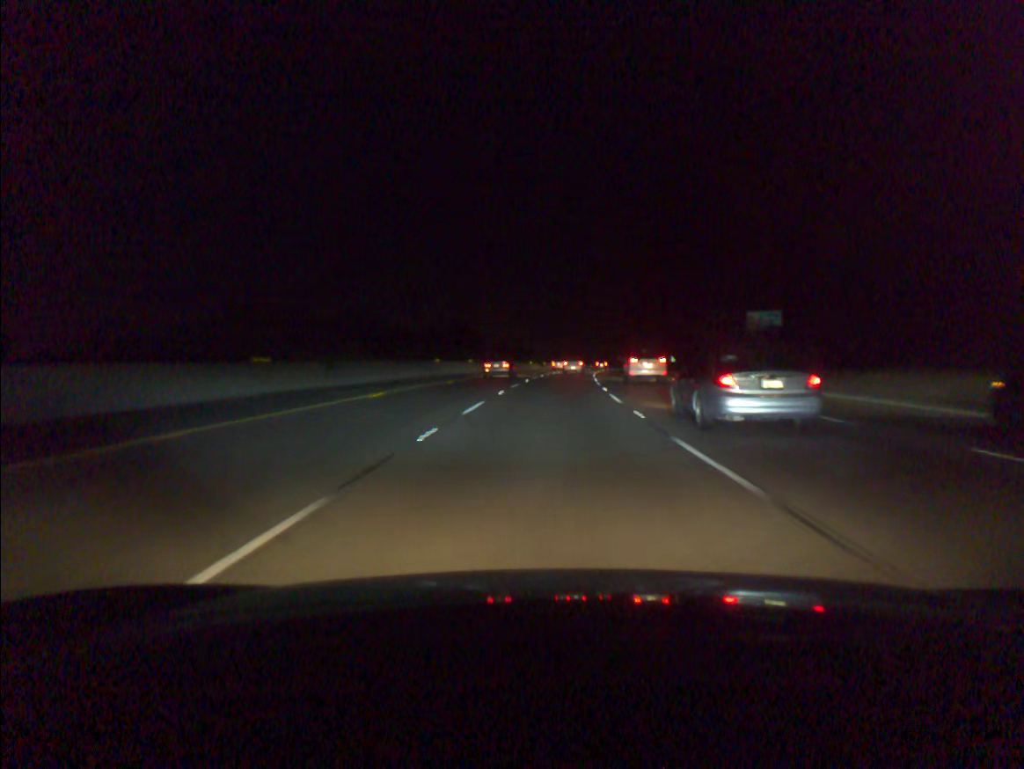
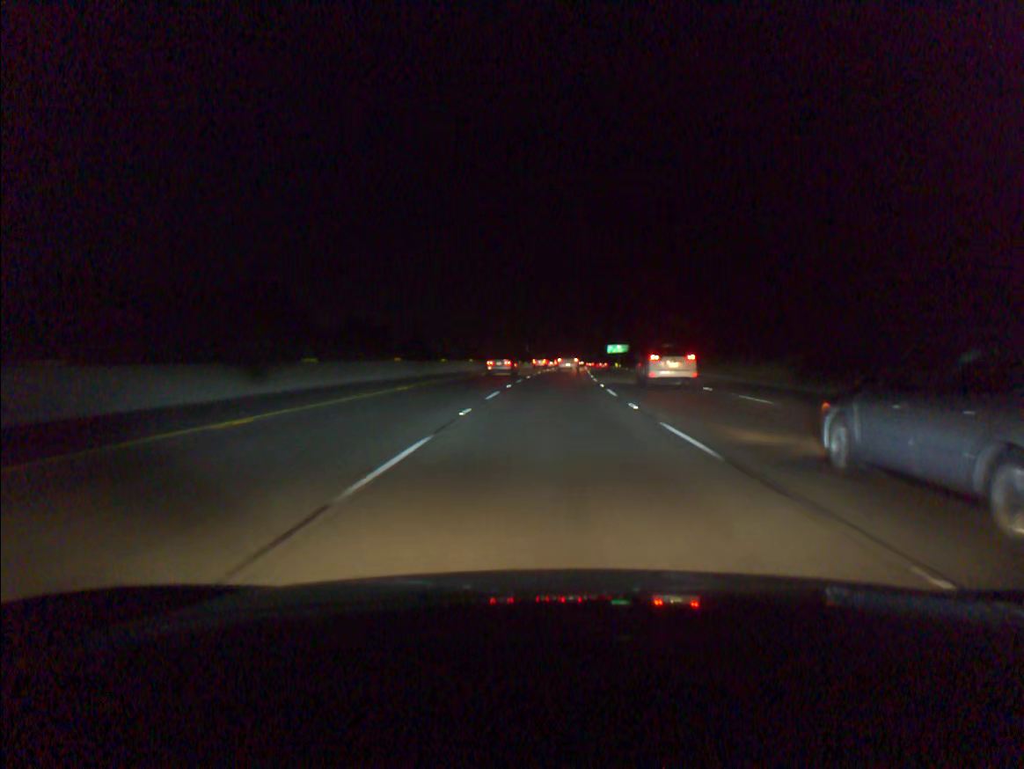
(+5.4, +97.3) m; +7°
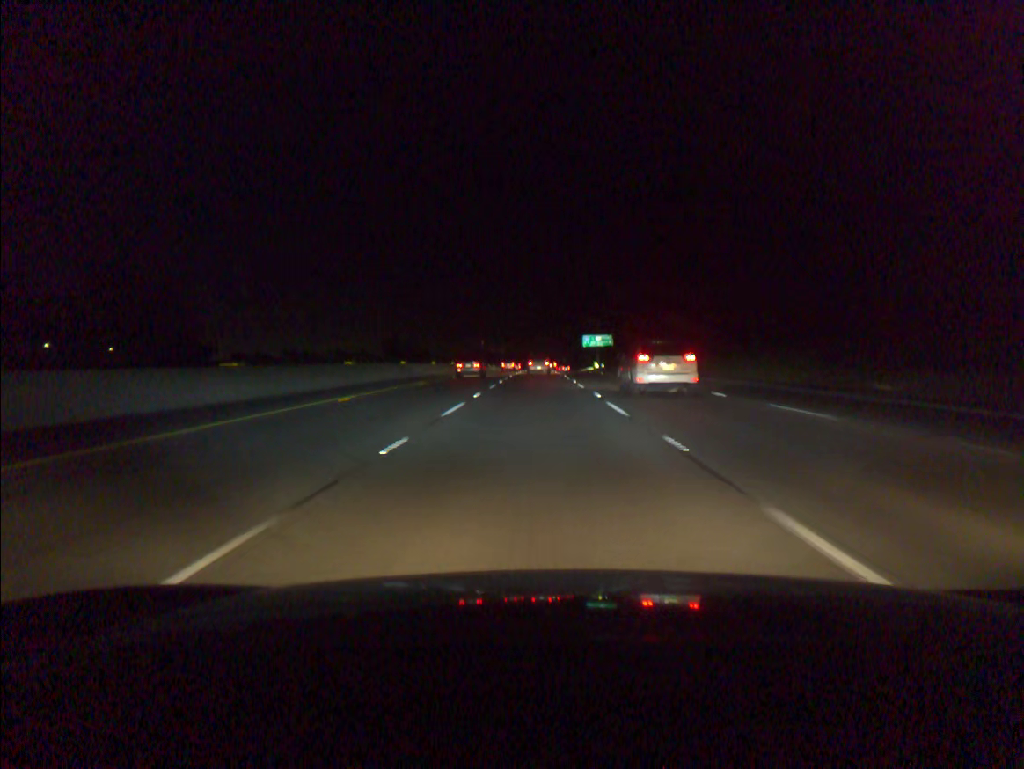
(+2.8, +78.4) m; +3°
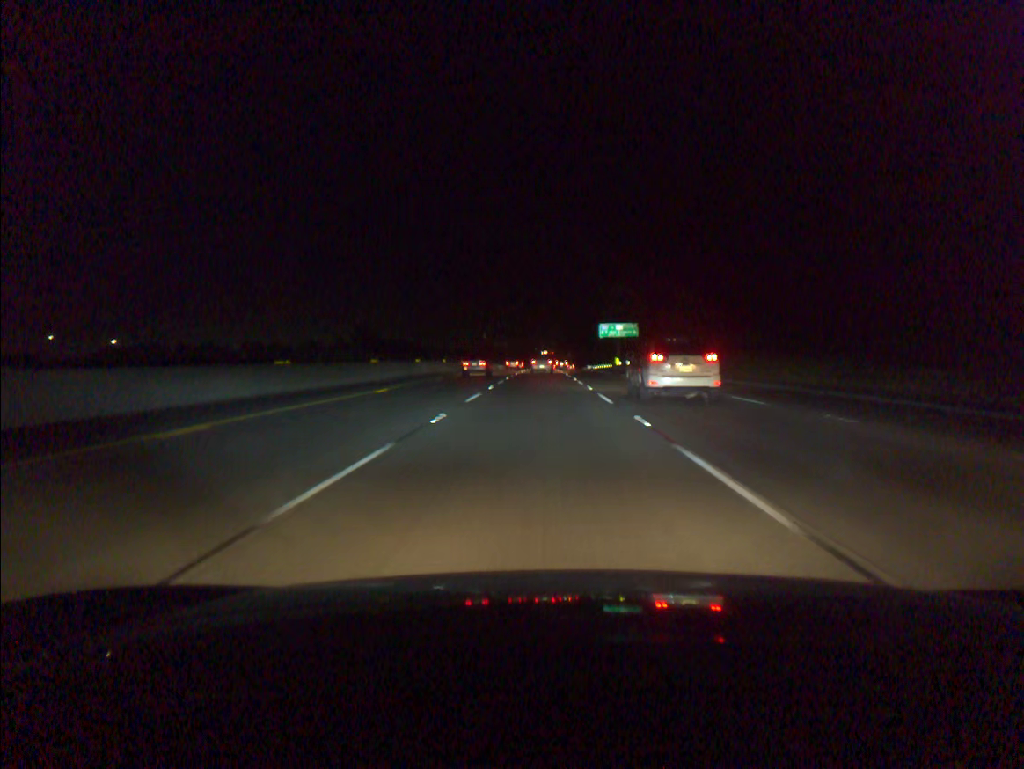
(-0.1, +39.2) m; 0°
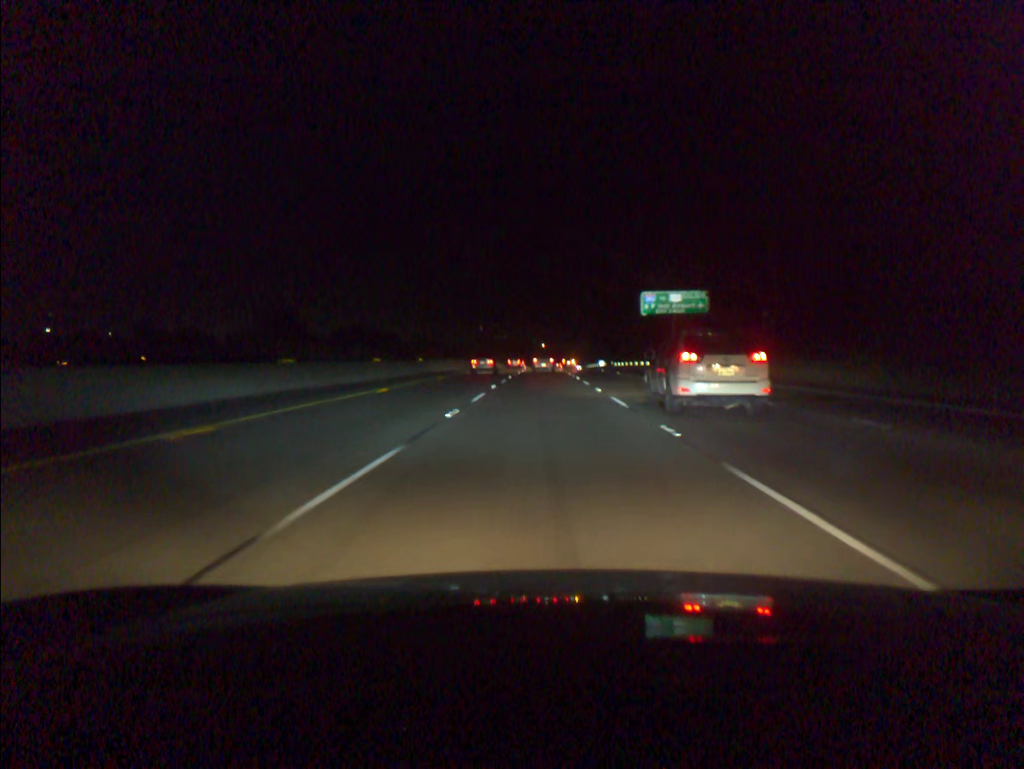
(-0.1, +58.8) m; 0°
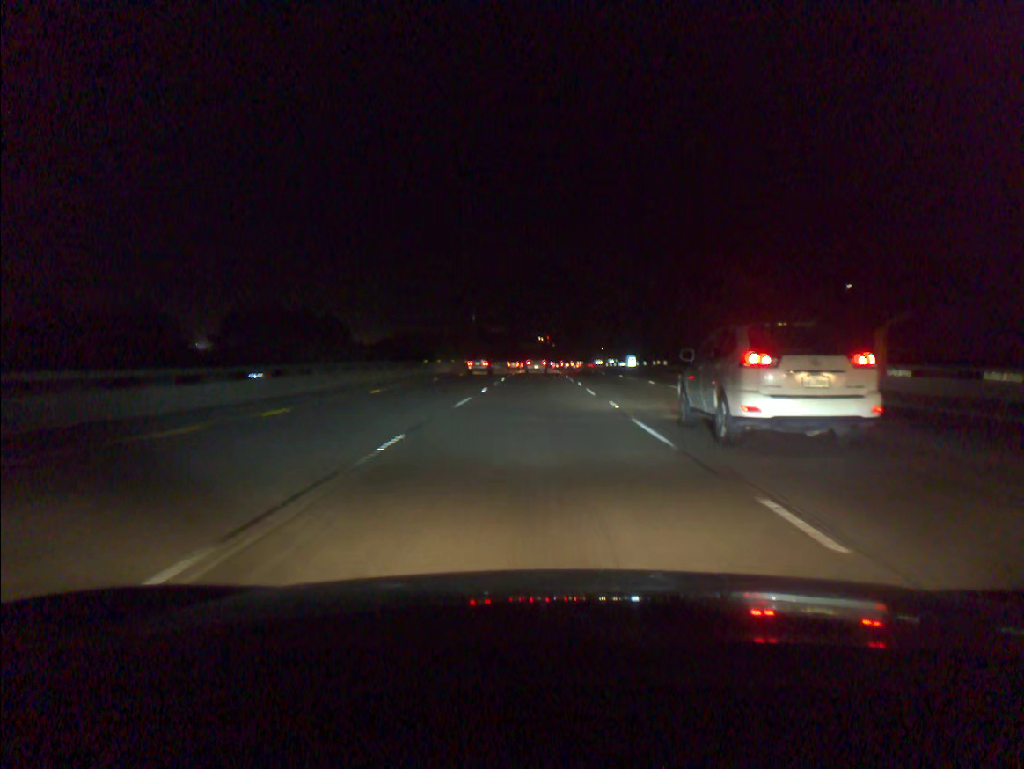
(+0.4, +78.4) m; 0°
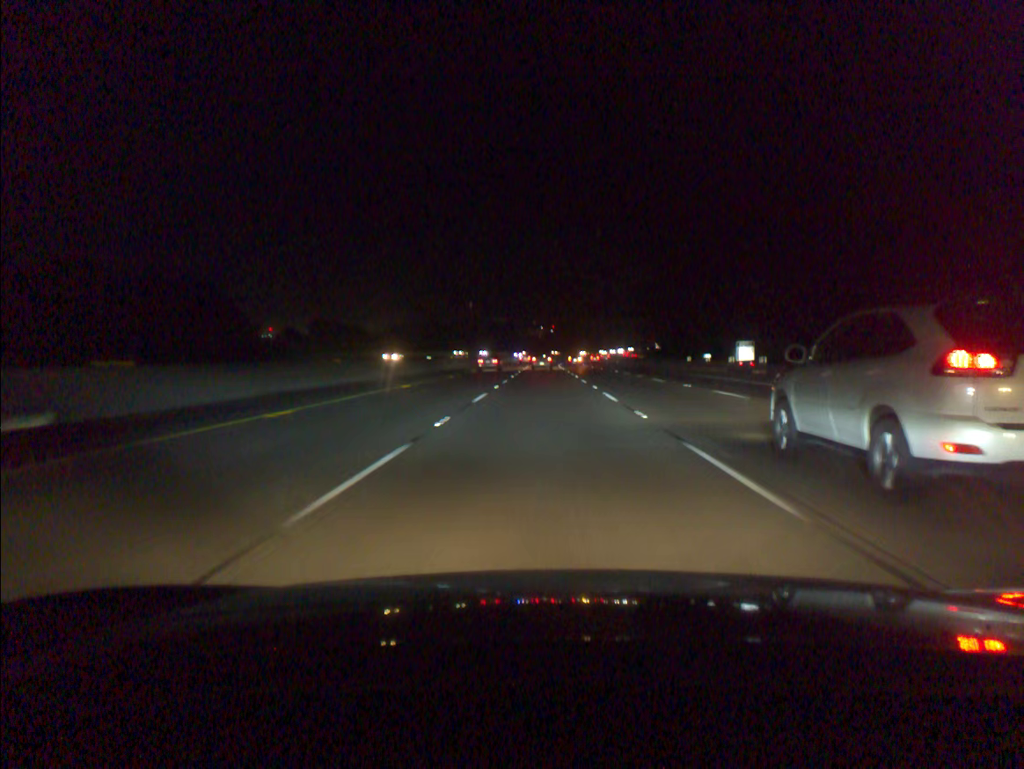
(-0.3, +78.5) m; 0°
